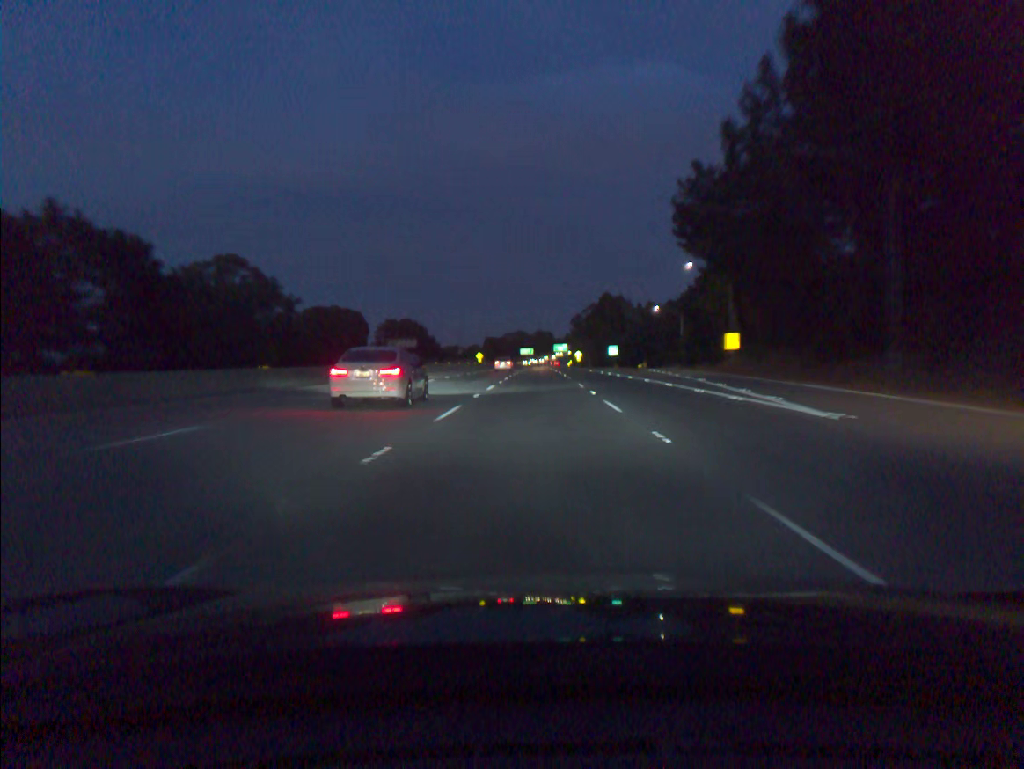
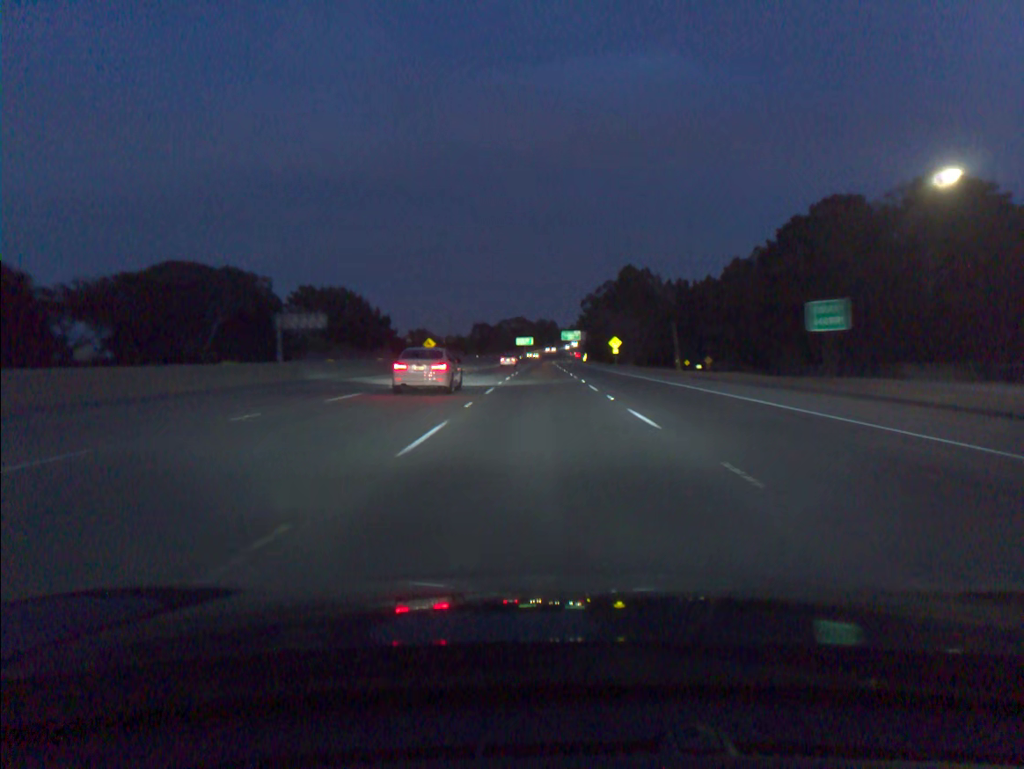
(-0.4, +92.1) m; 0°
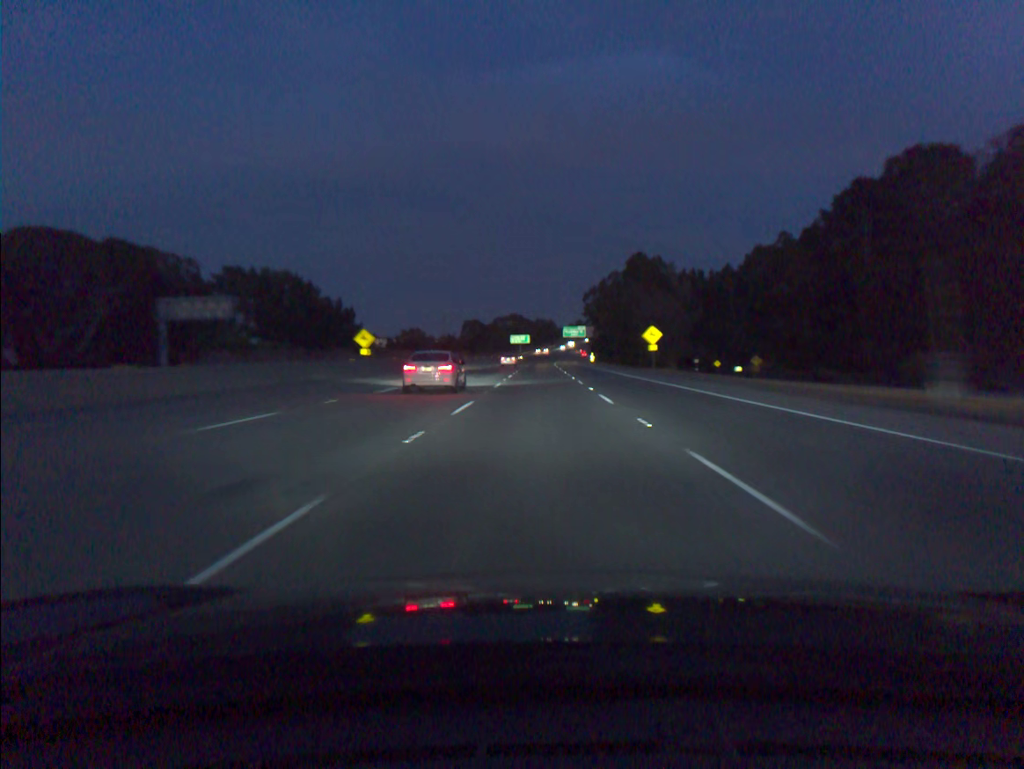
(+0.1, +37.0) m; 0°
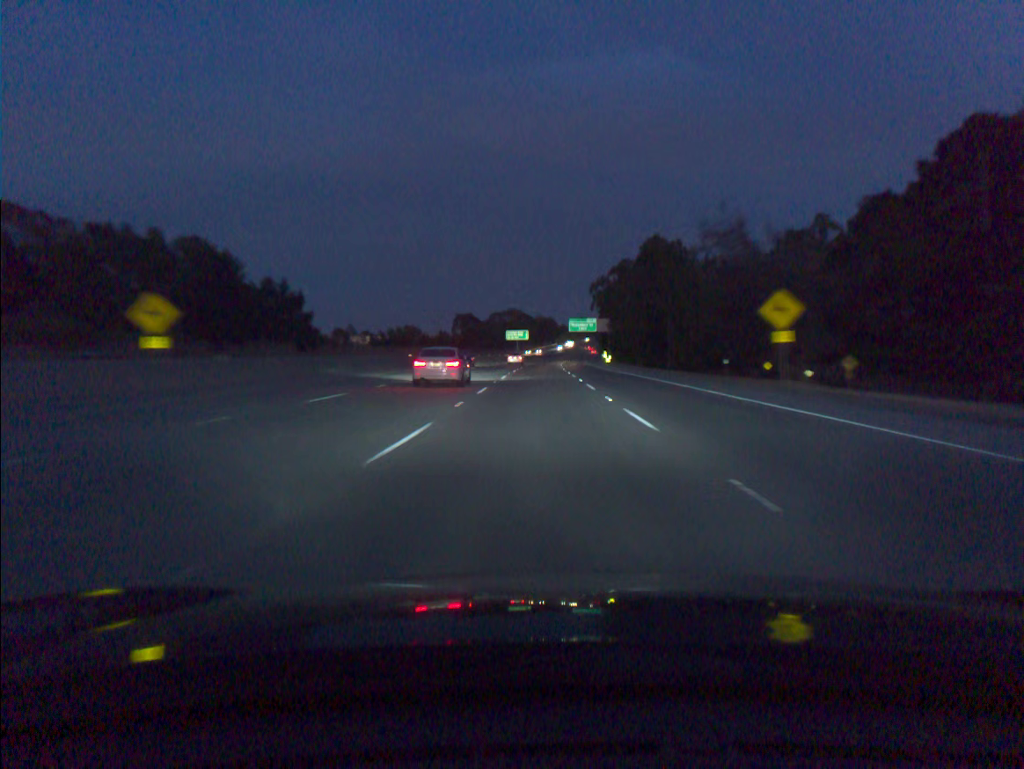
(0.0, +36.9) m; 0°
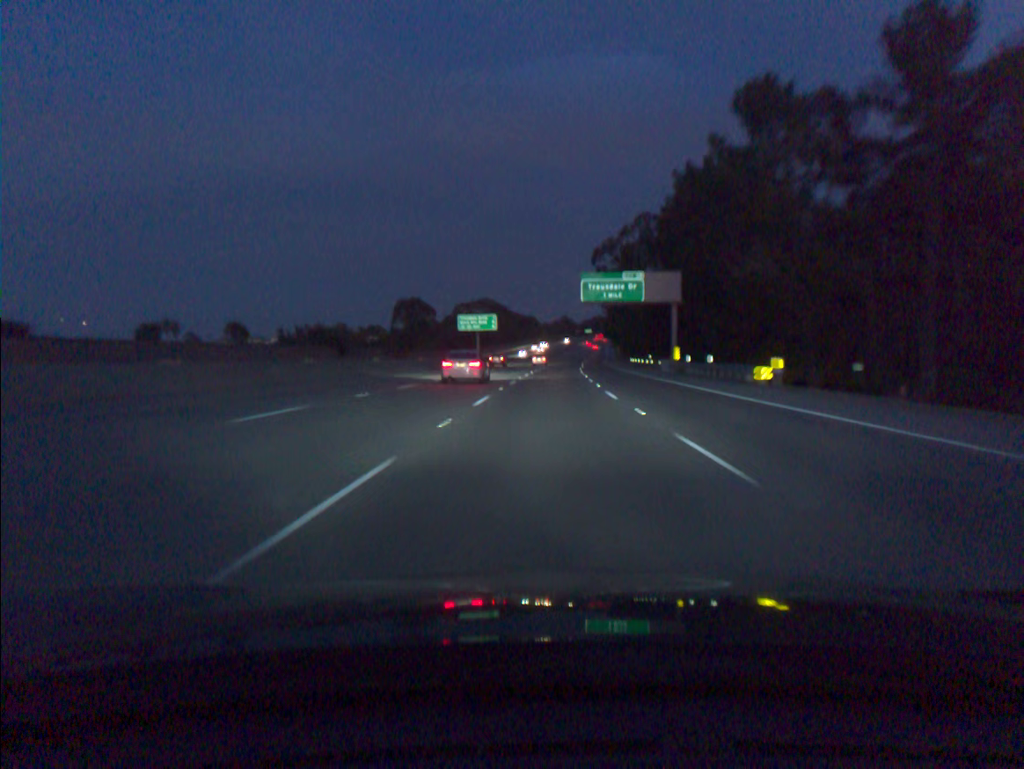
(+0.3, +92.0) m; +1°
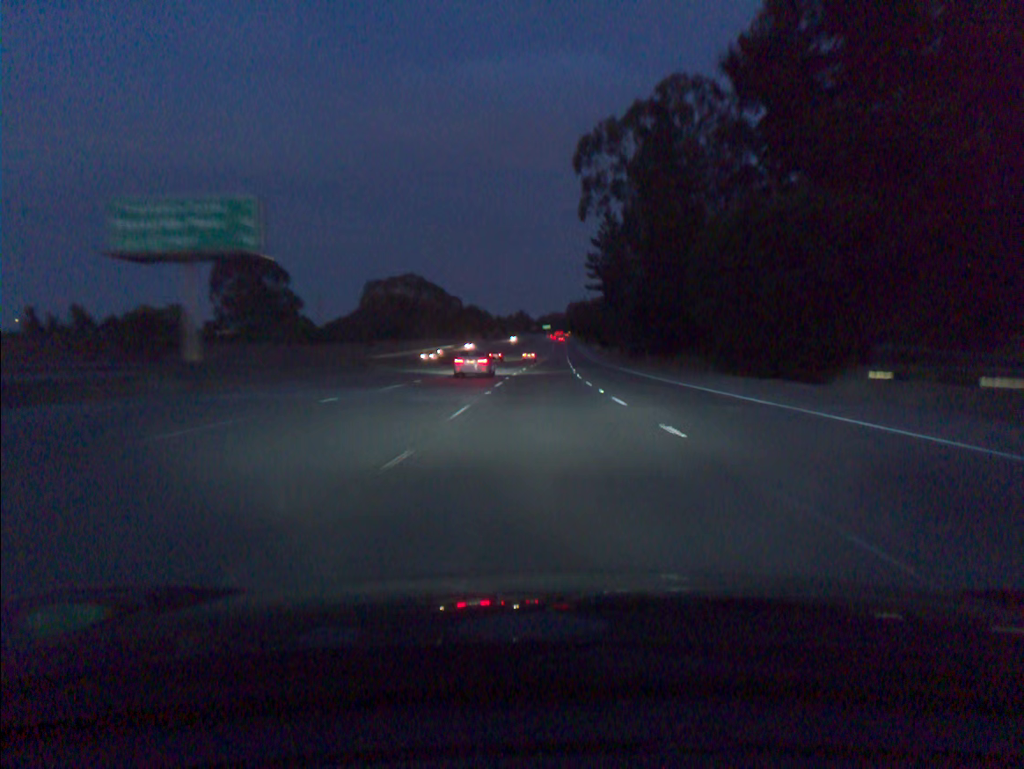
(+2.7, +91.7) m; +3°
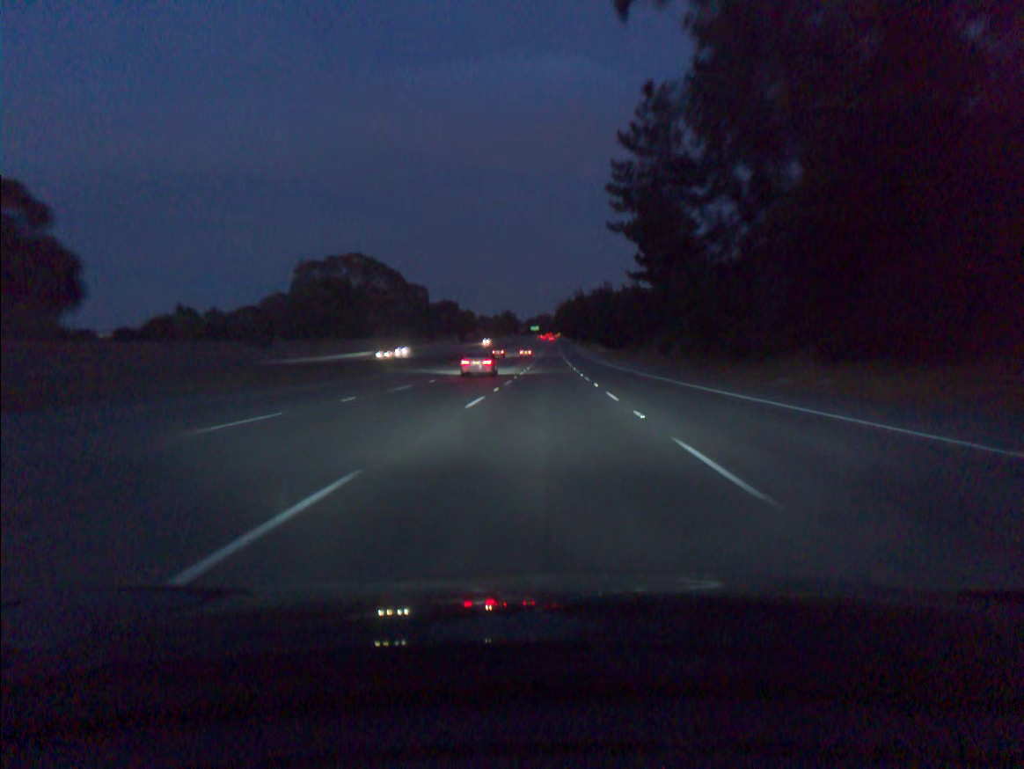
(+0.5, +54.9) m; +1°
